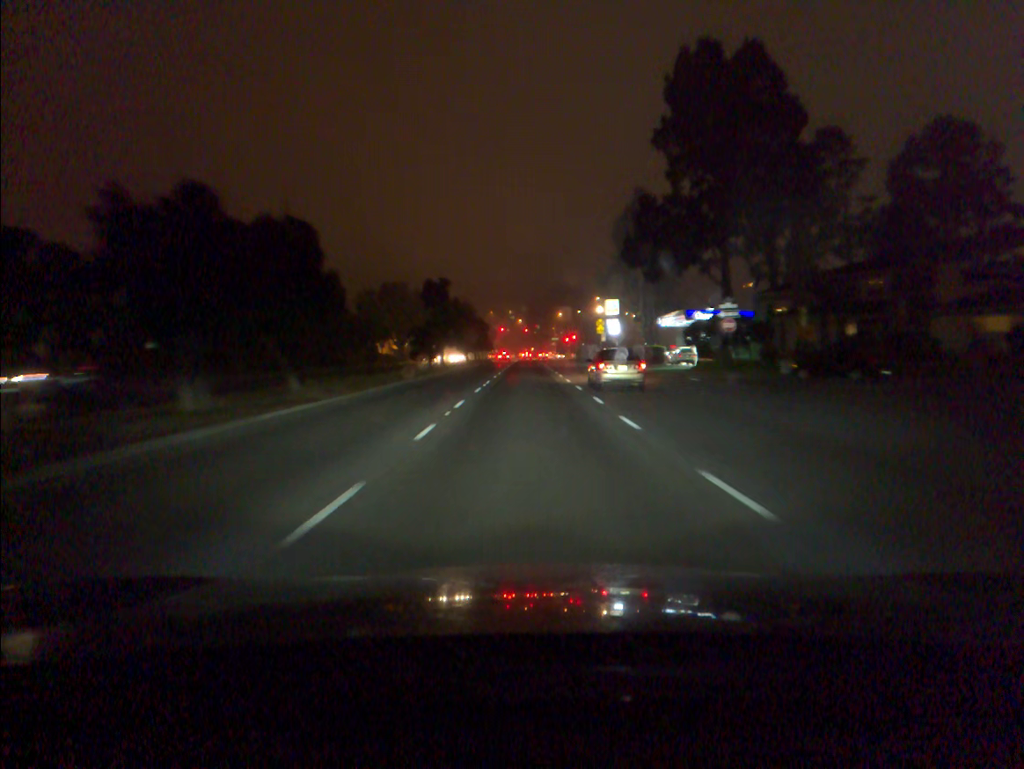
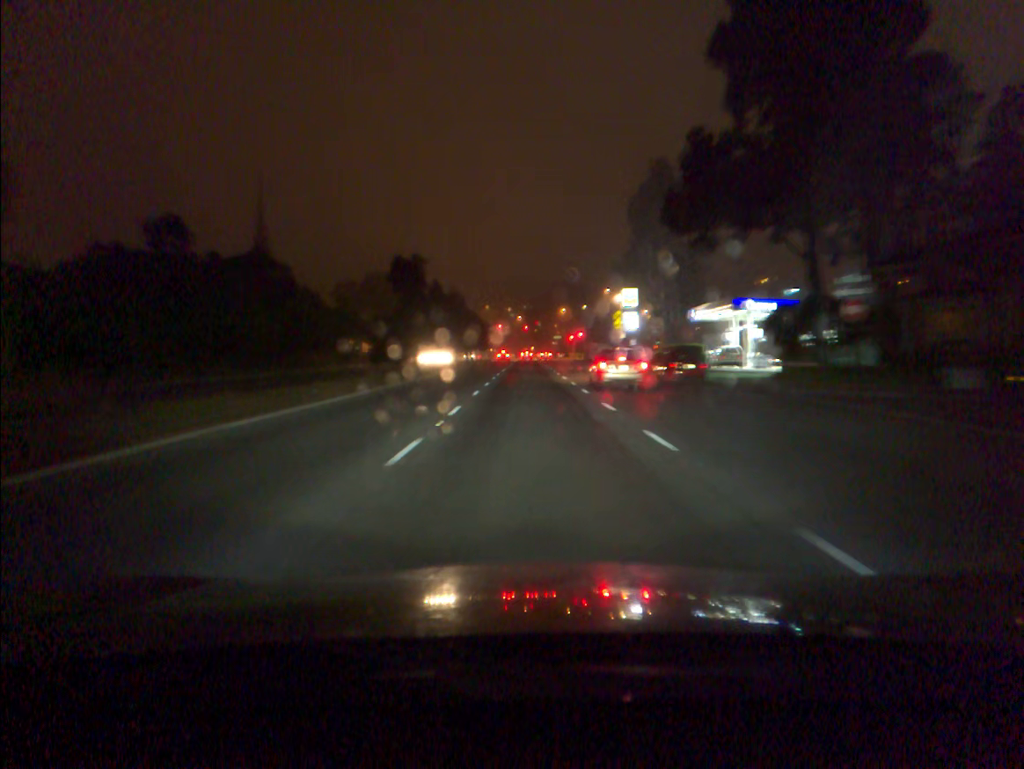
(0.0, +17.2) m; 0°
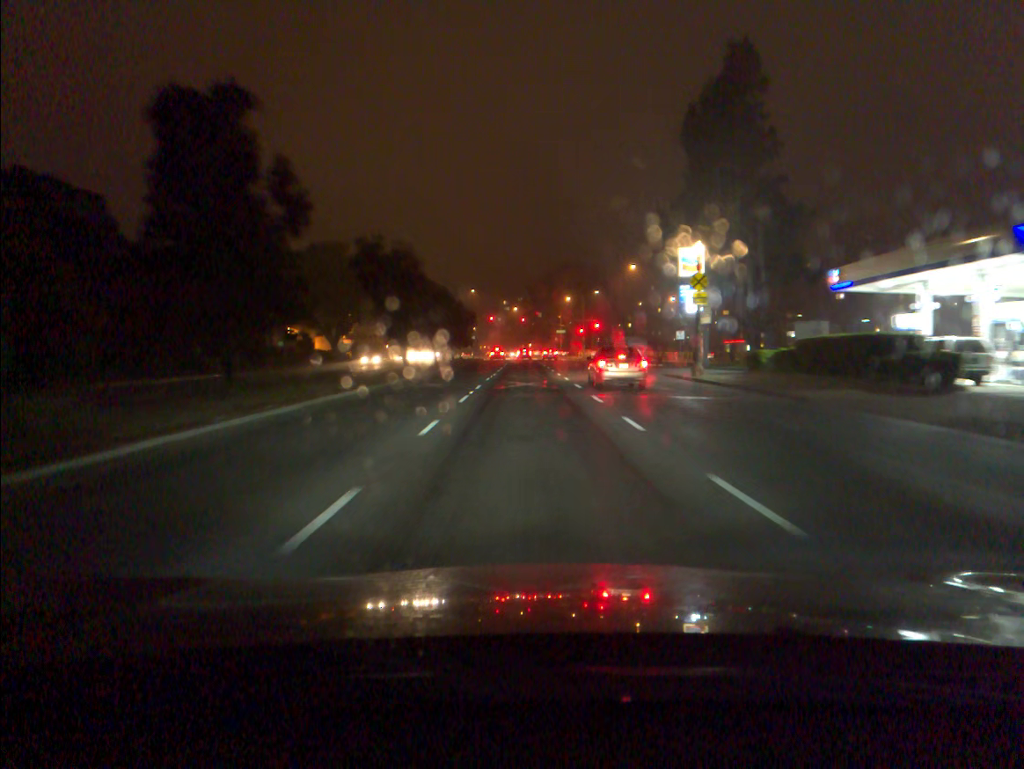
(+0.1, +33.7) m; 0°
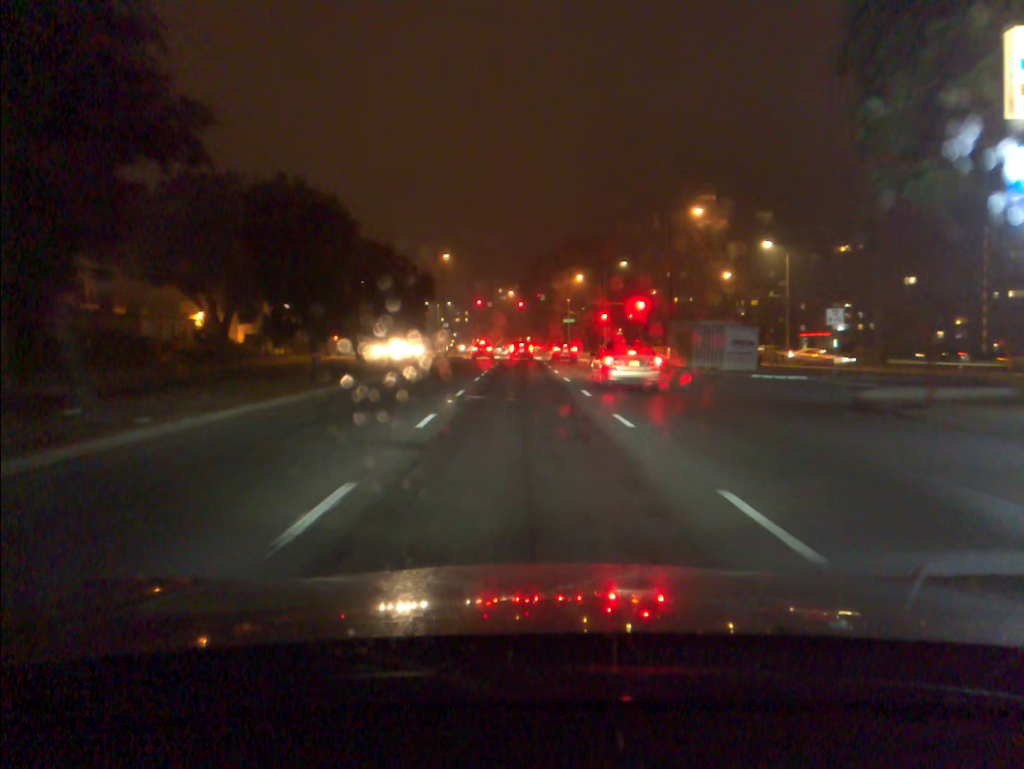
(+0.1, +37.3) m; 0°
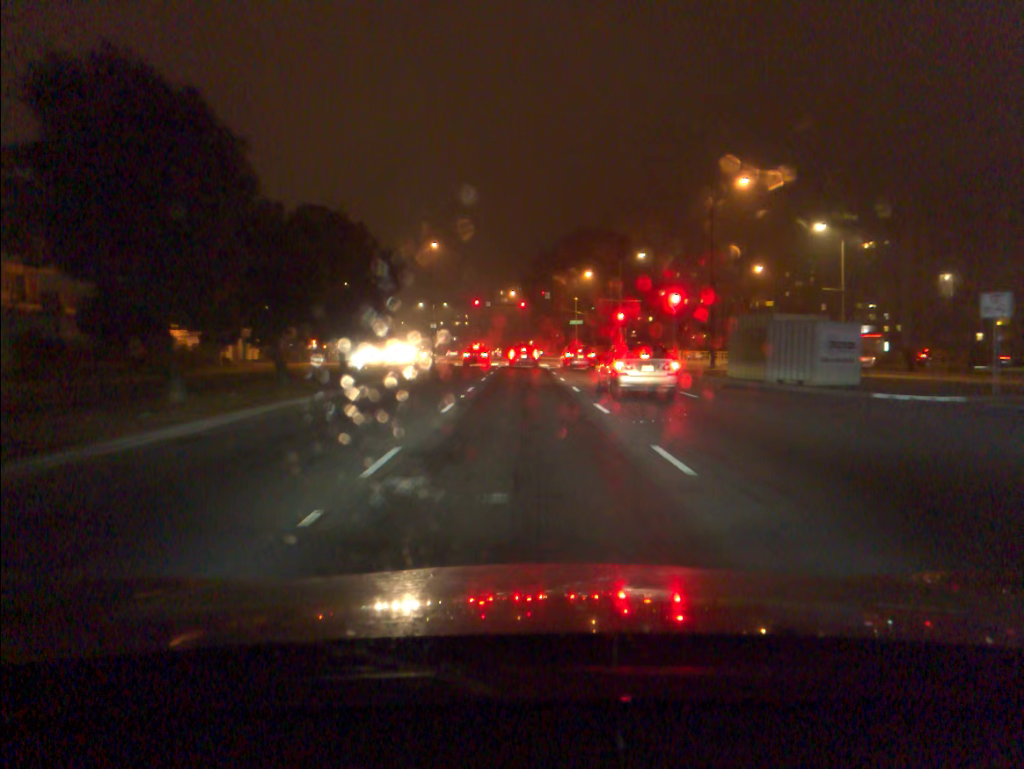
(0.0, +12.2) m; 0°
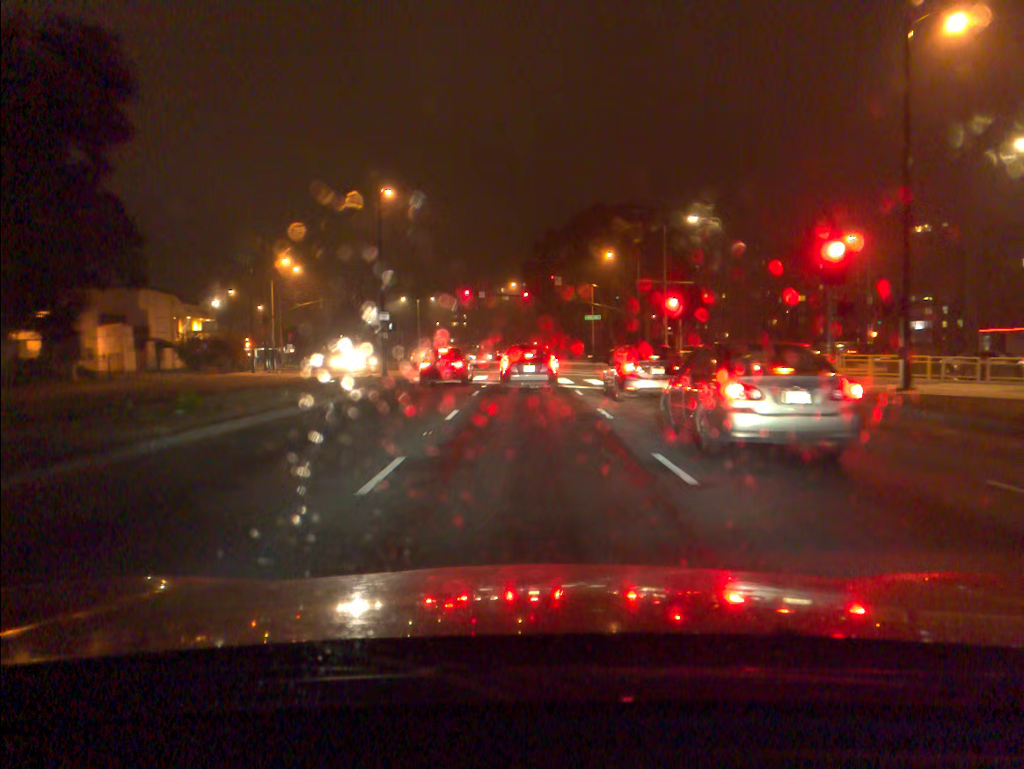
(-0.1, +23.5) m; 0°
